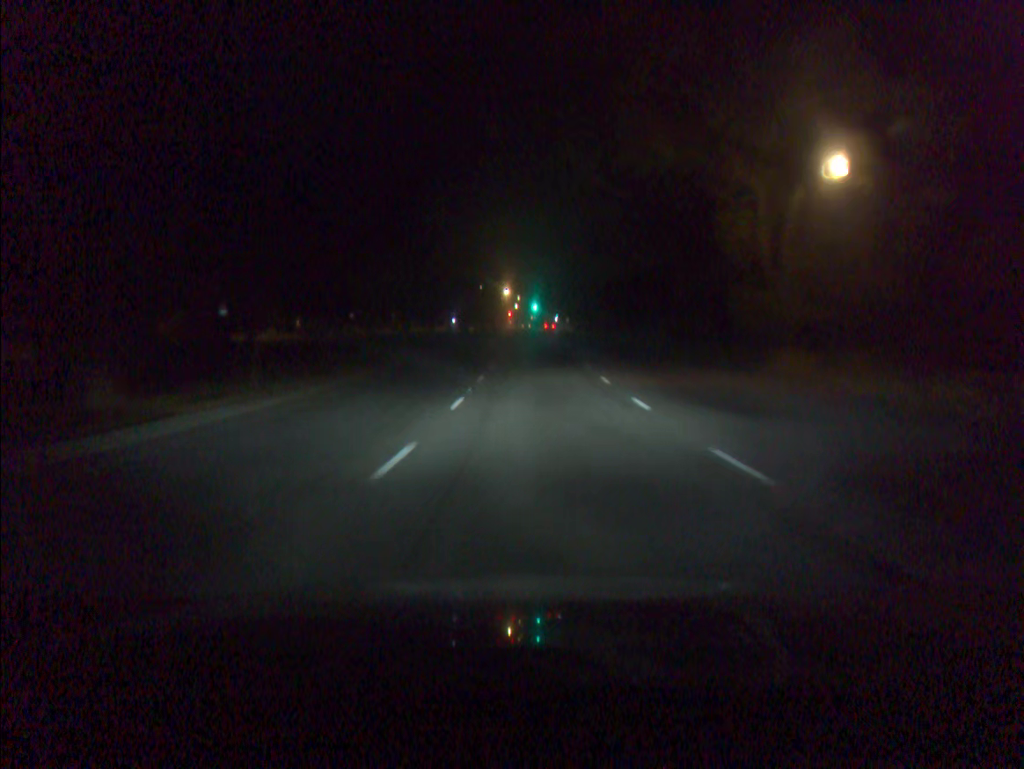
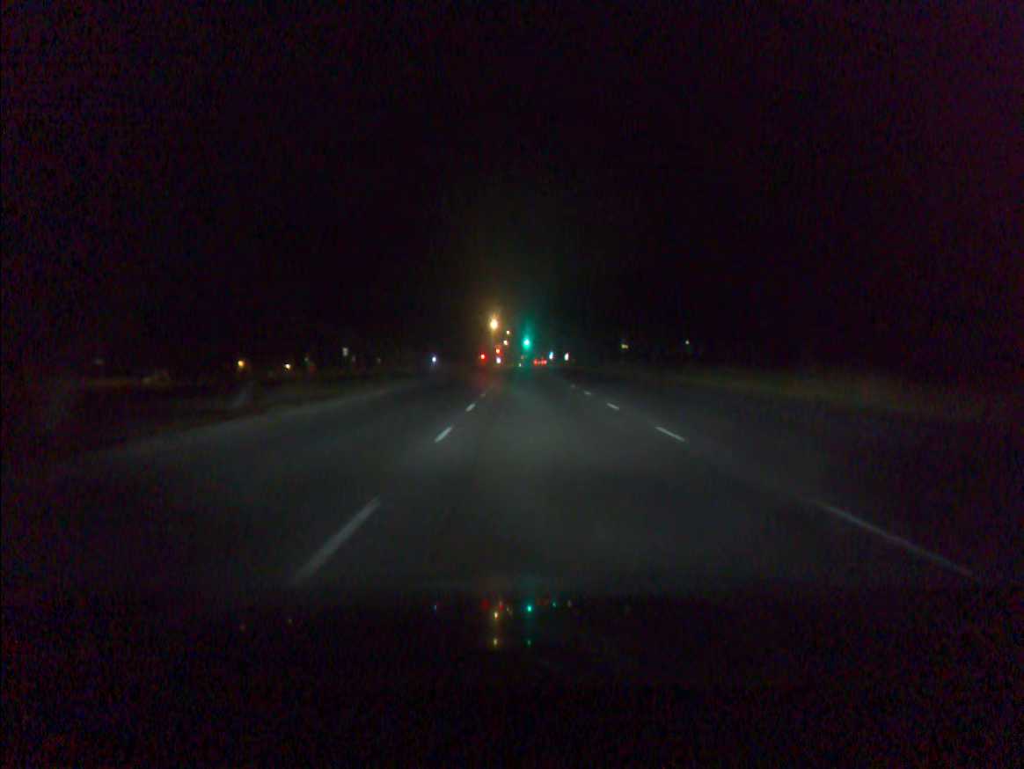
(+0.2, +31.7) m; +1°
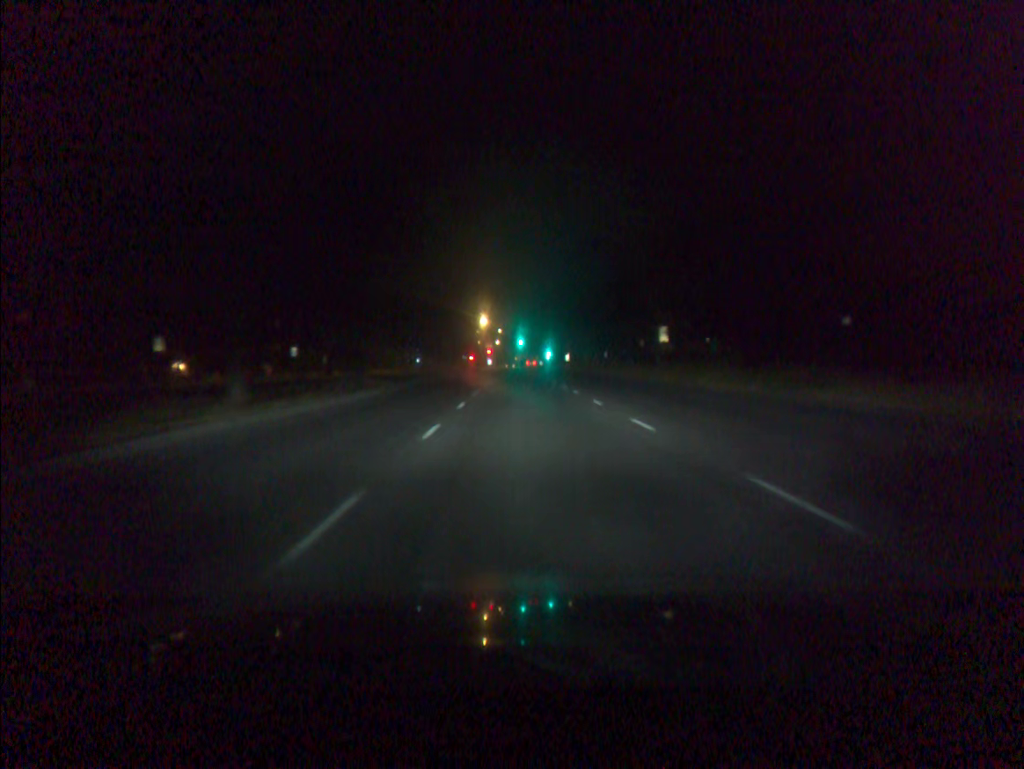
(+0.1, +21.0) m; +1°
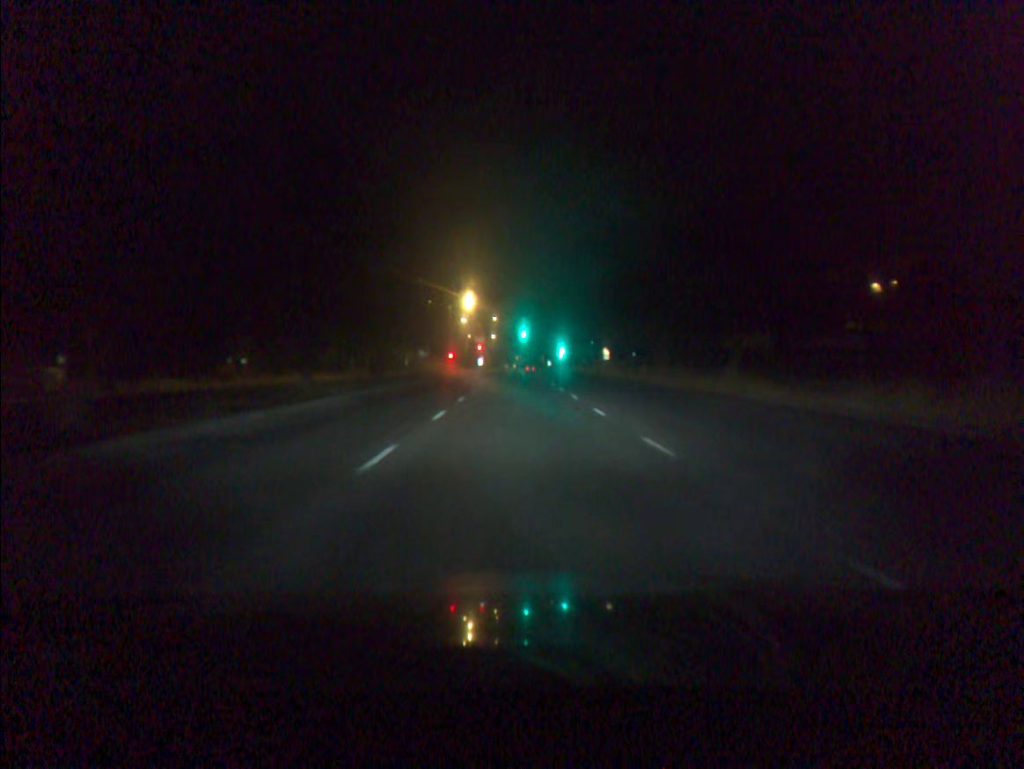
(-0.2, +53.5) m; 0°
